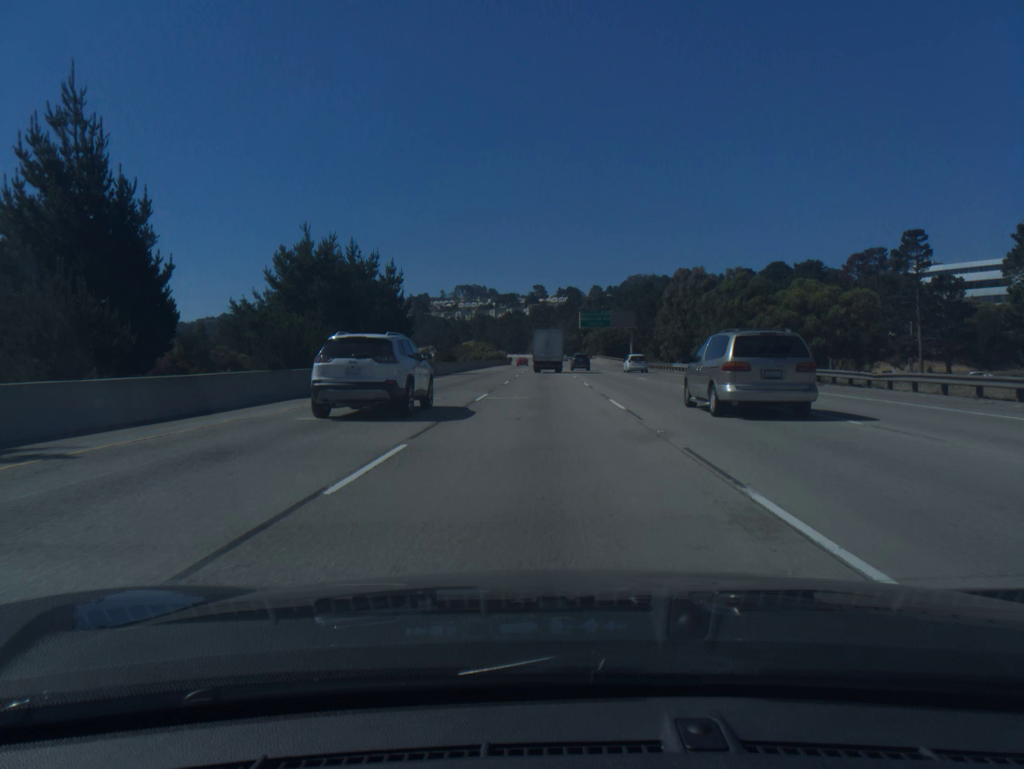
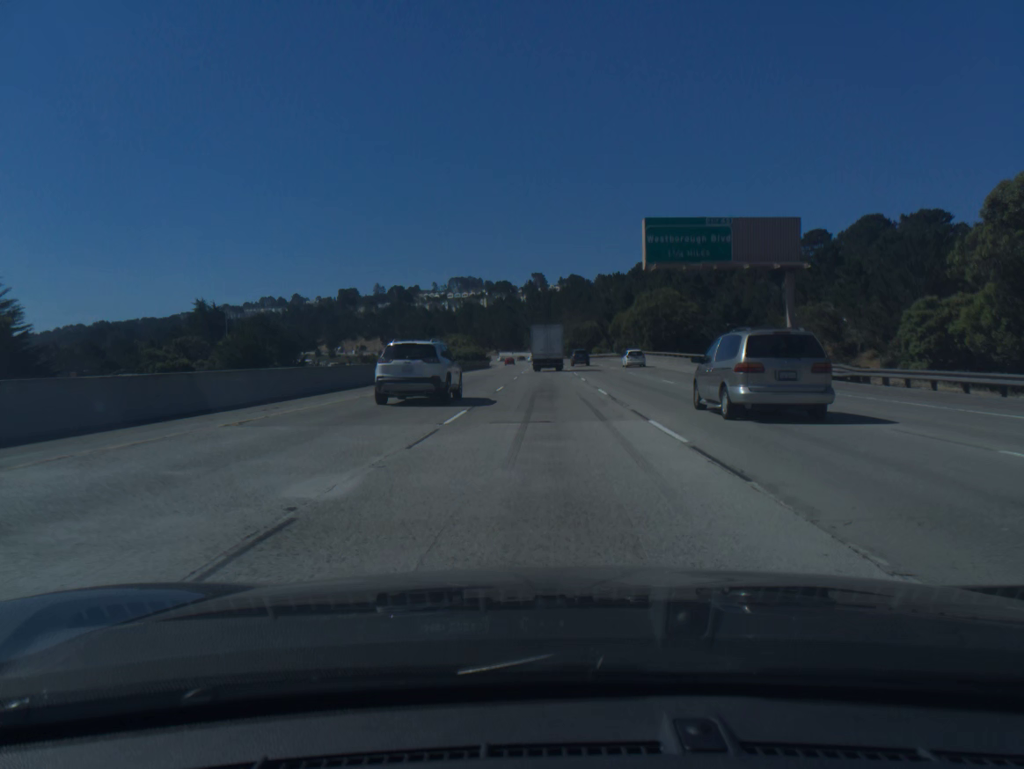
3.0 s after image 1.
(0.0, +80.5) m; 0°
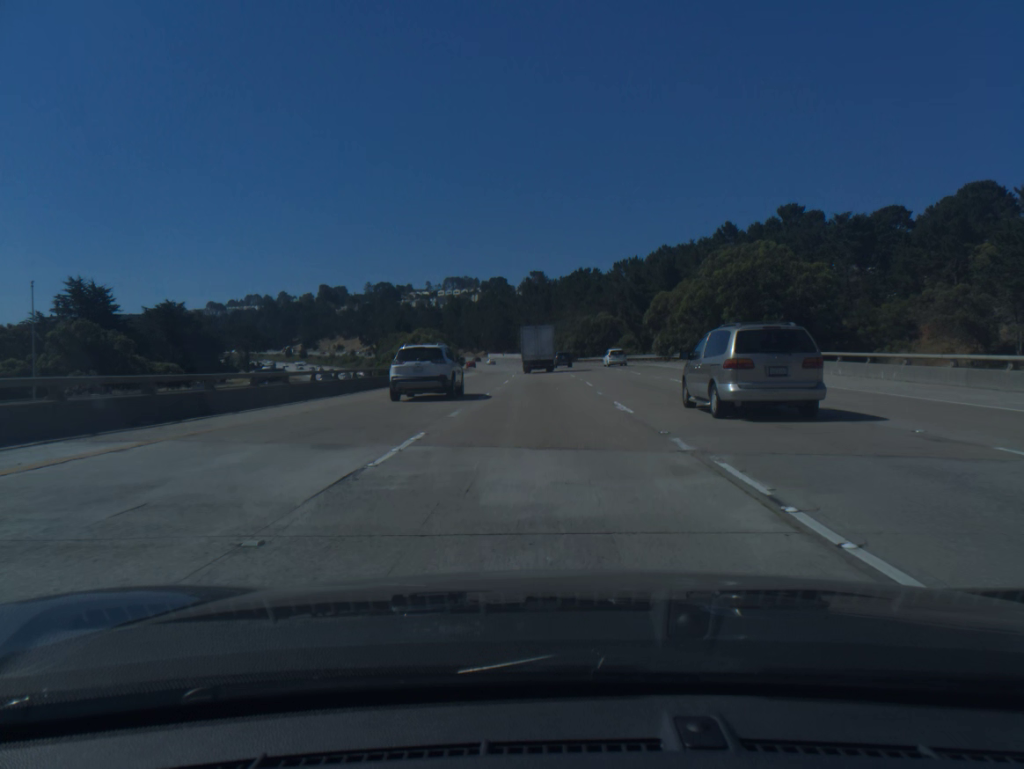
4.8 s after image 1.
(+0.1, +47.8) m; 0°
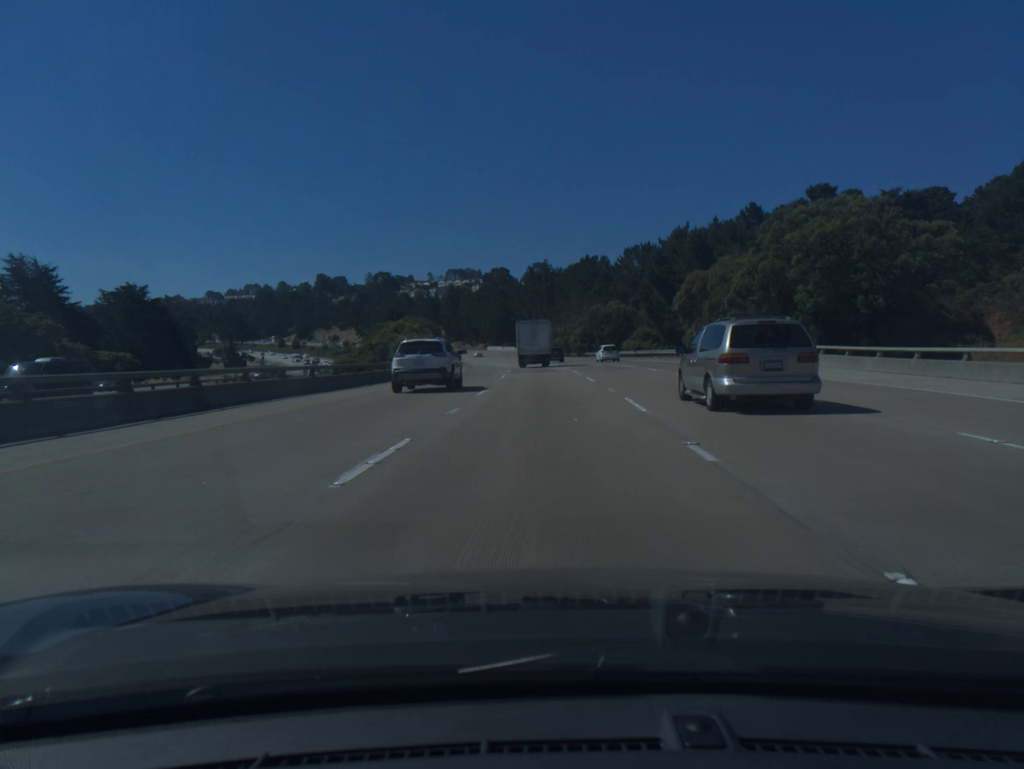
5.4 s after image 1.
(0.0, +15.8) m; 0°
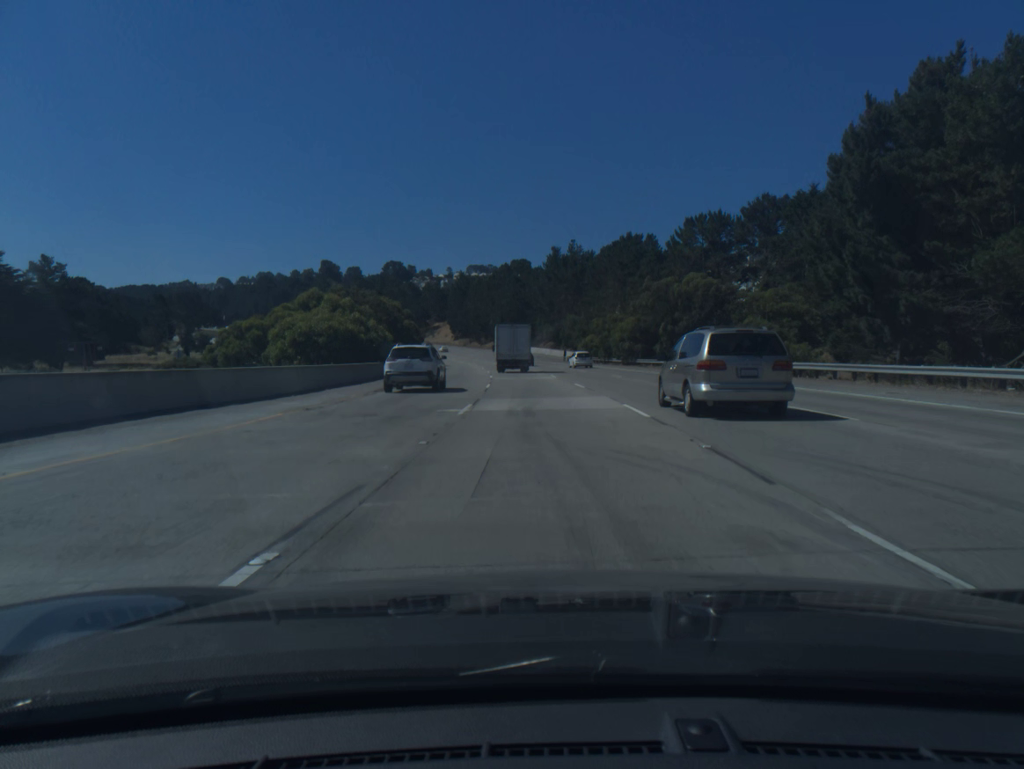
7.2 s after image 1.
(-0.5, +47.2) m; -2°
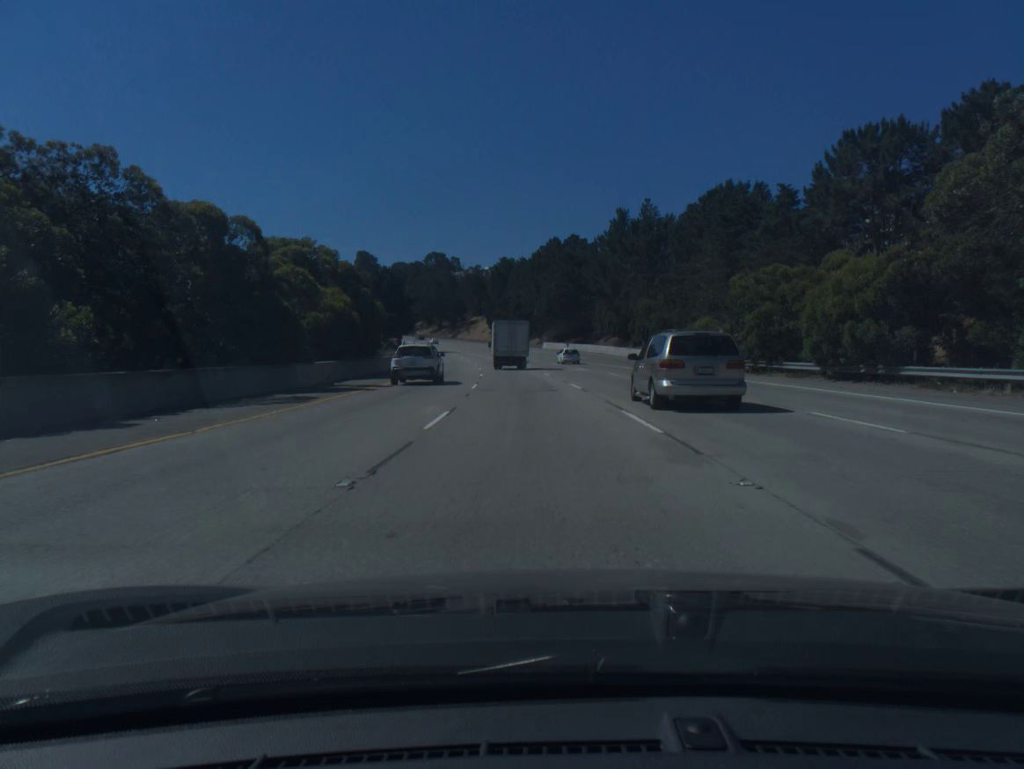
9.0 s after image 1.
(-1.3, +46.8) m; -4°
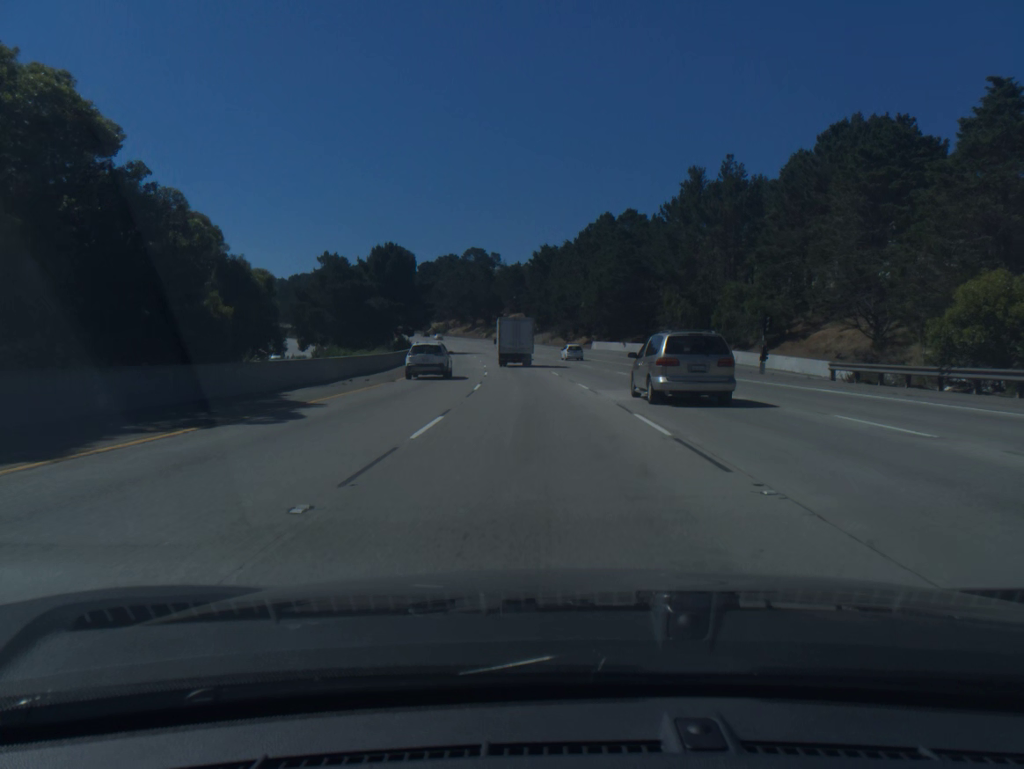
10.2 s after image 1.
(-0.9, +31.0) m; -3°
